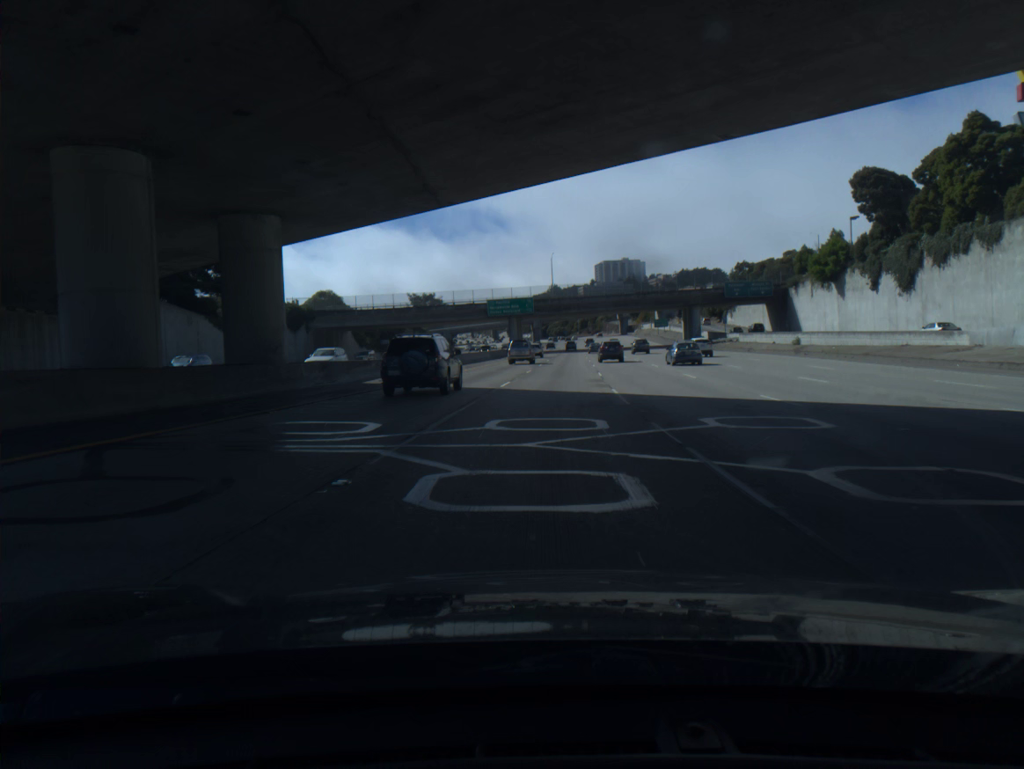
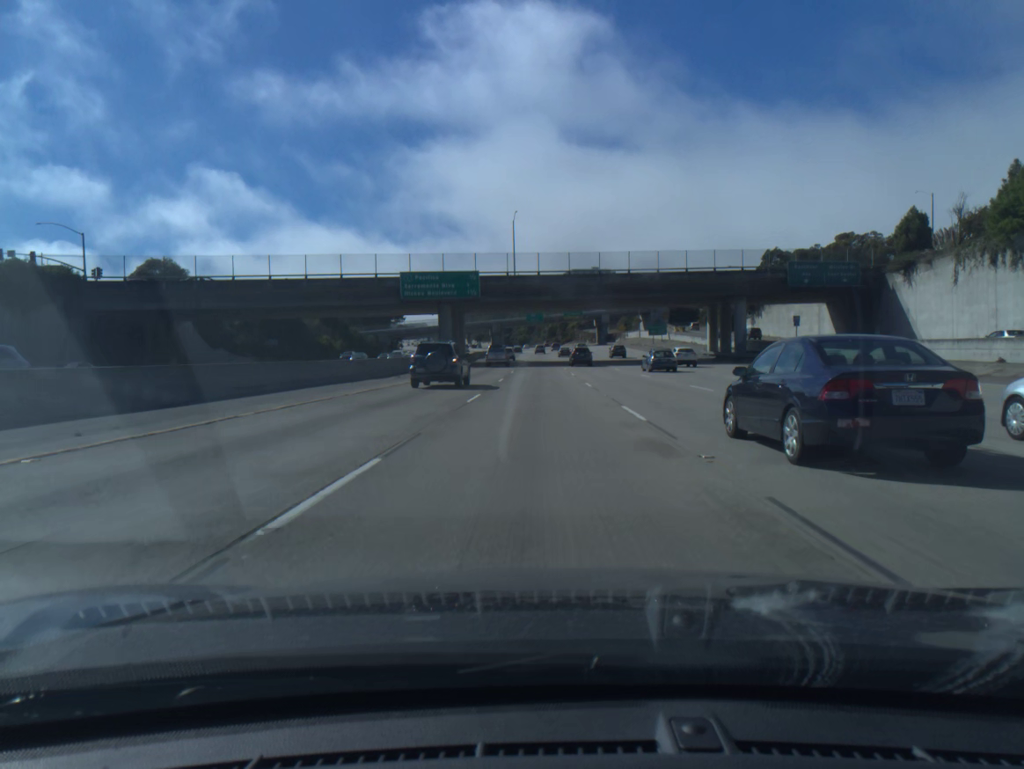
(+1.5, +50.7) m; +3°
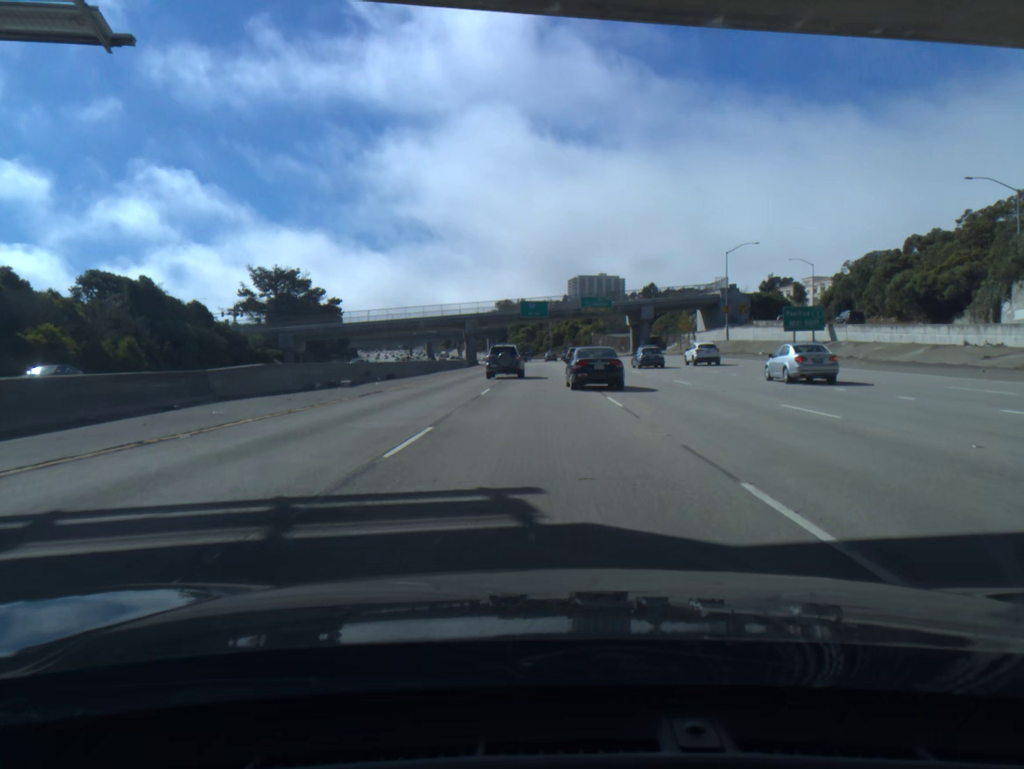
(+0.1, +83.7) m; 0°
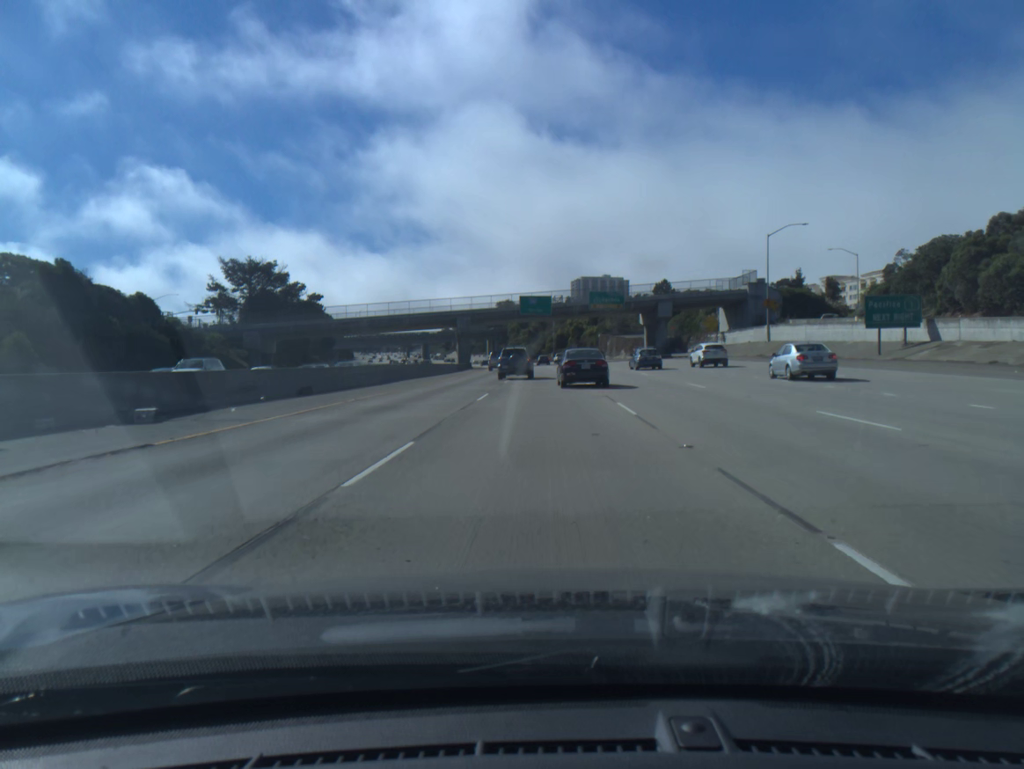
(0.0, +16.7) m; 0°
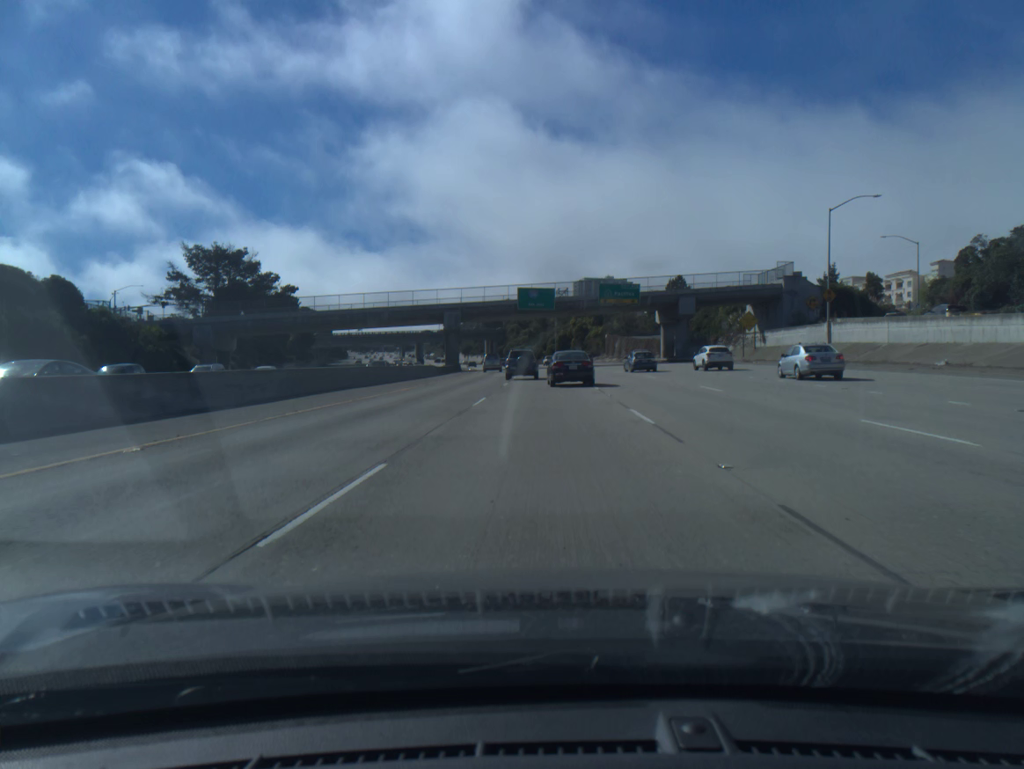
(0.0, +16.8) m; 0°
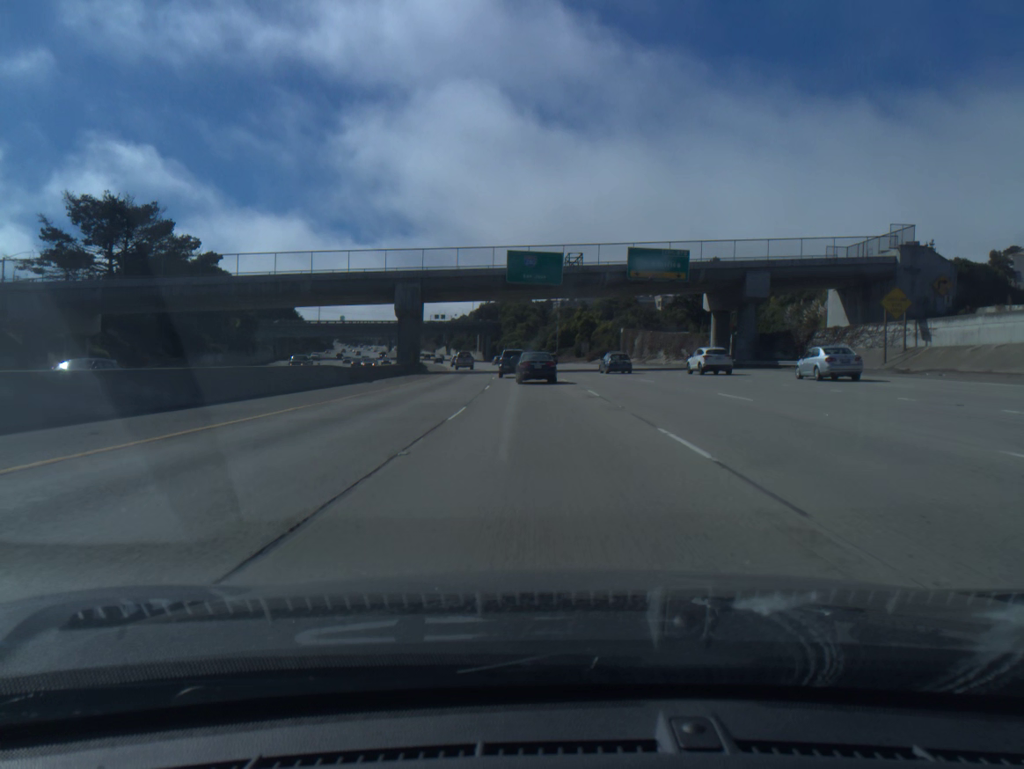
(0.0, +33.7) m; 0°
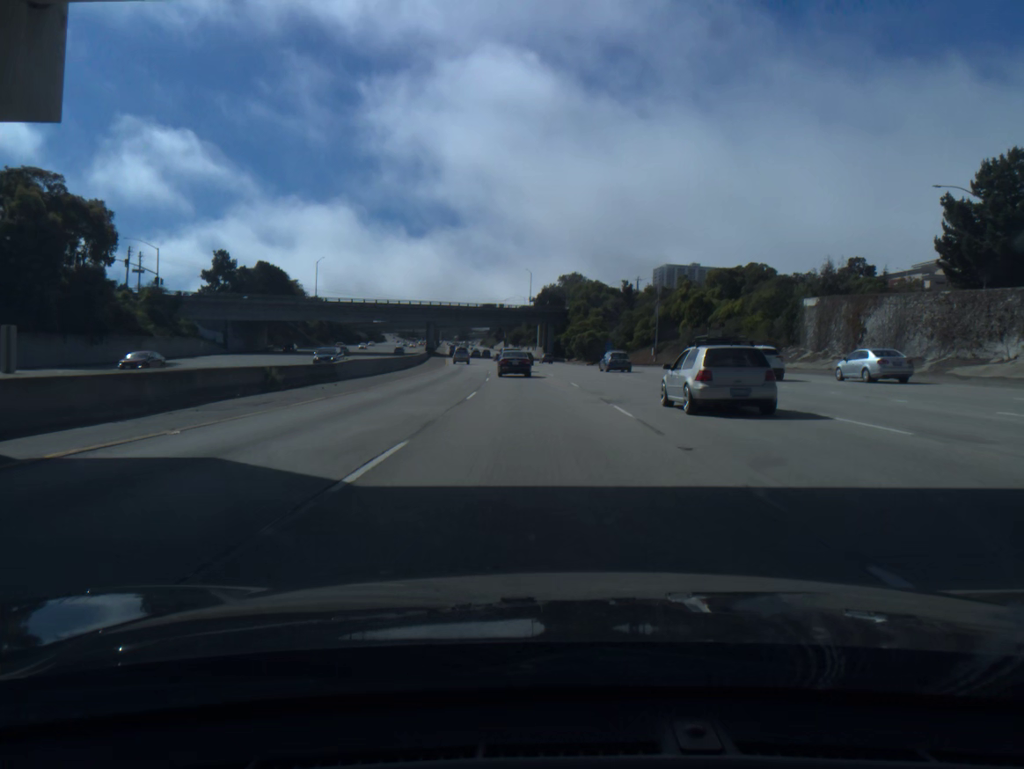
(-2.4, +66.8) m; -5°
